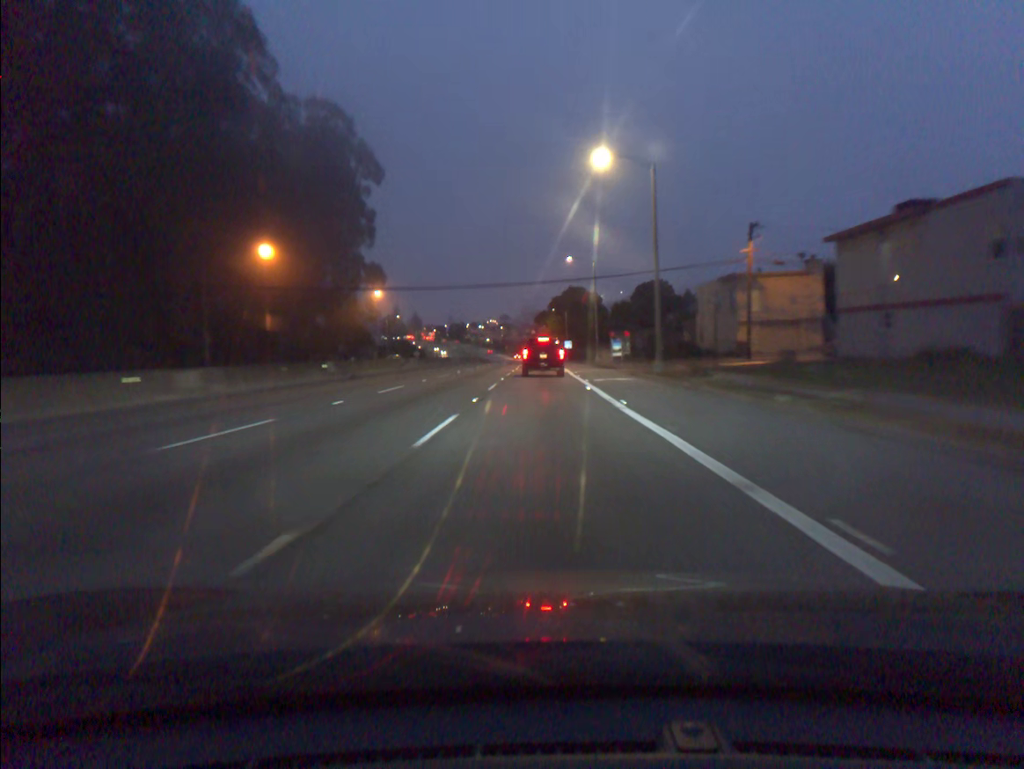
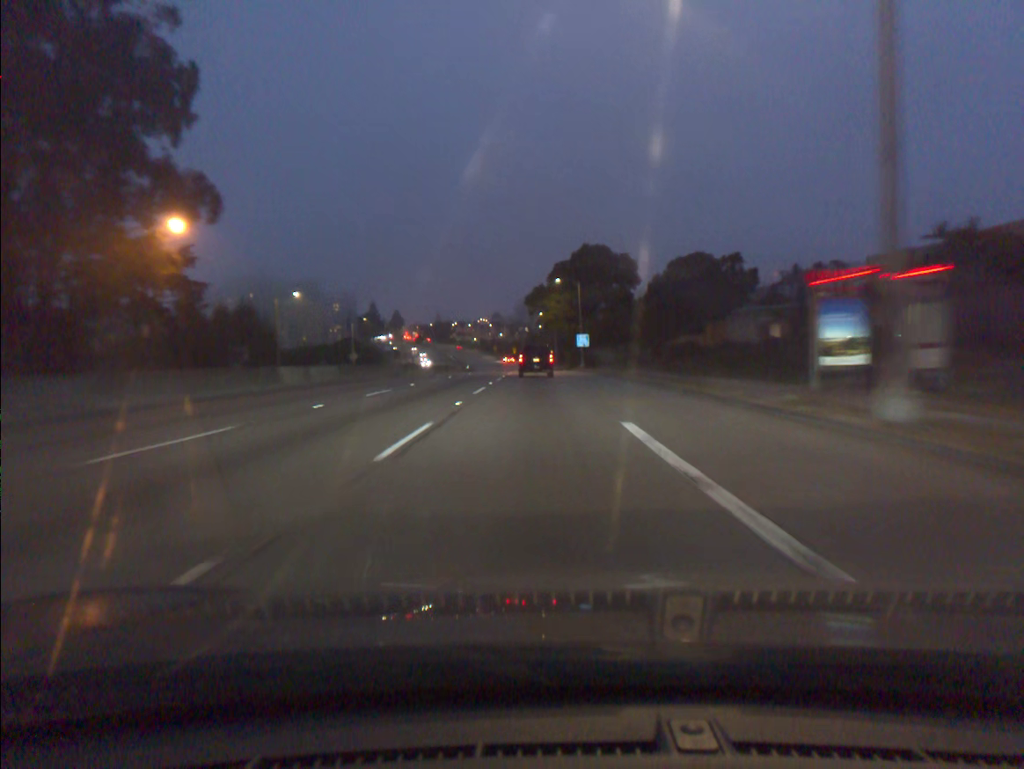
(0.0, +59.8) m; 0°
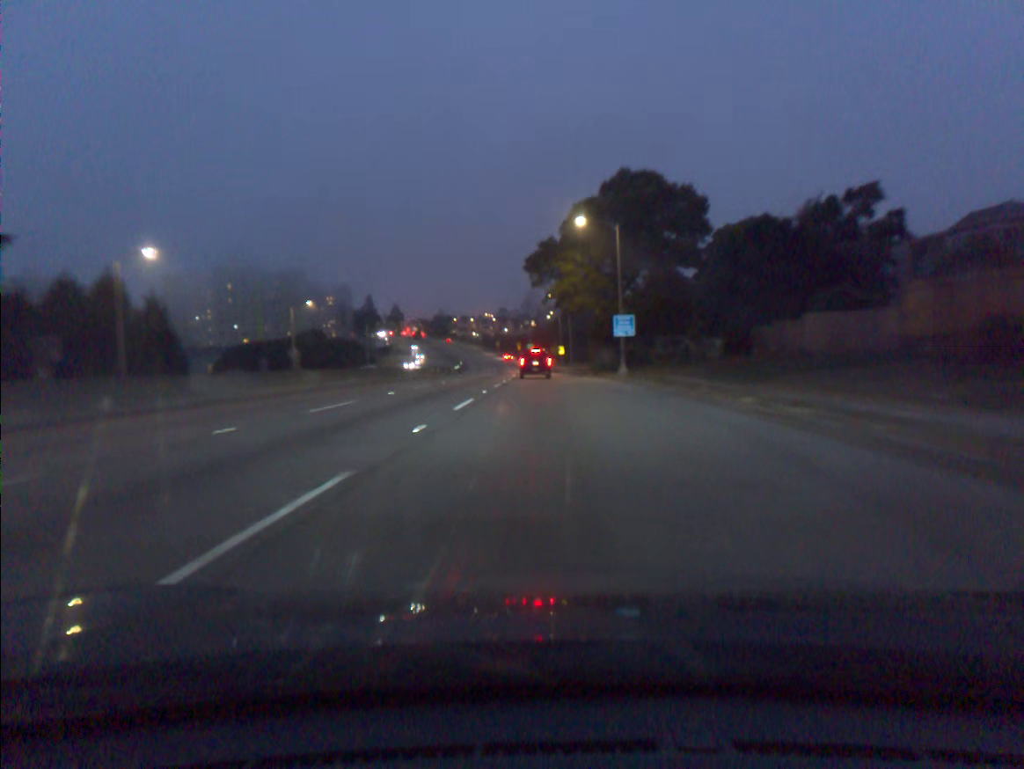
(-0.1, +35.3) m; 0°
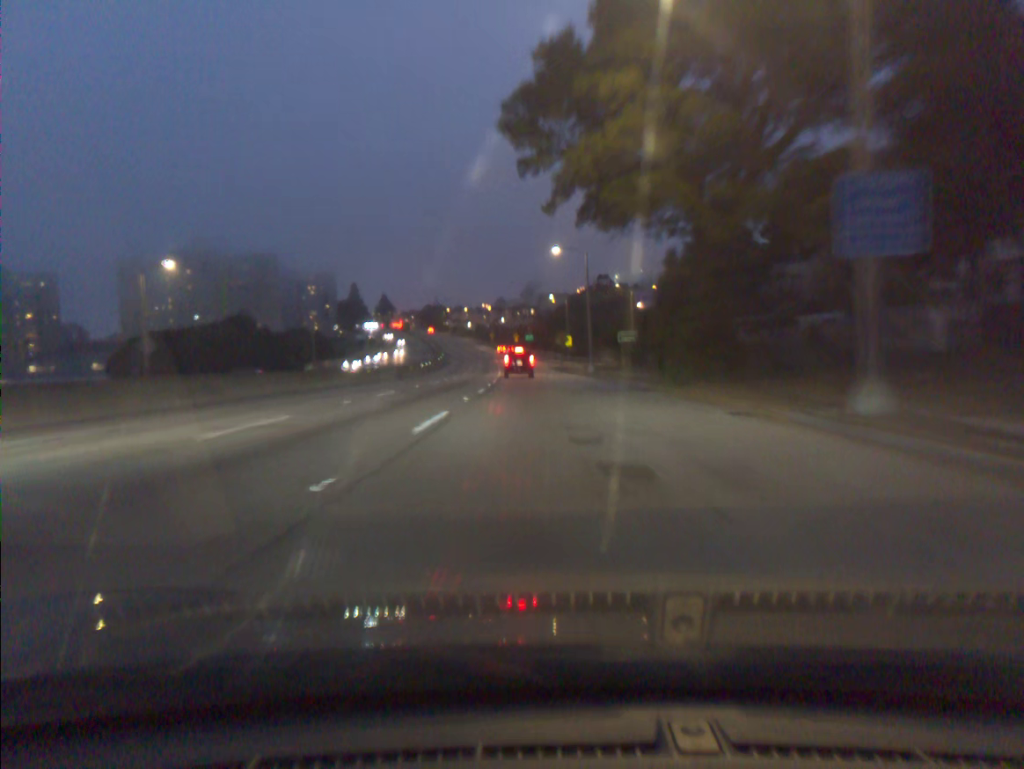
(-0.1, +35.5) m; 0°
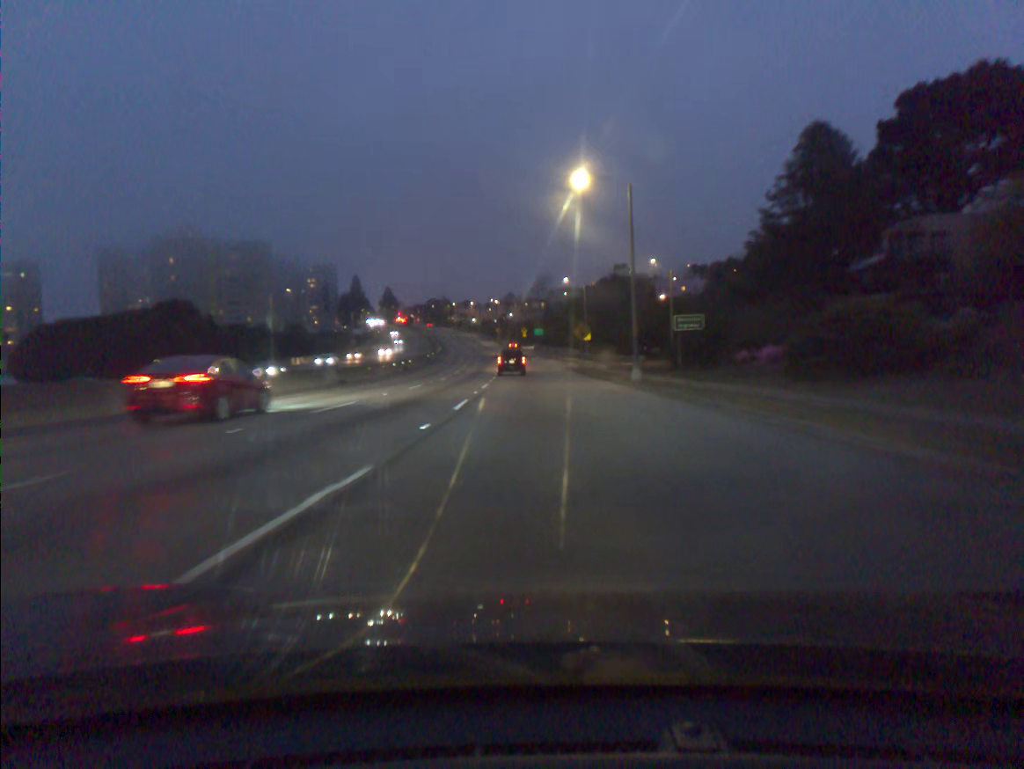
(-0.2, +22.8) m; -1°
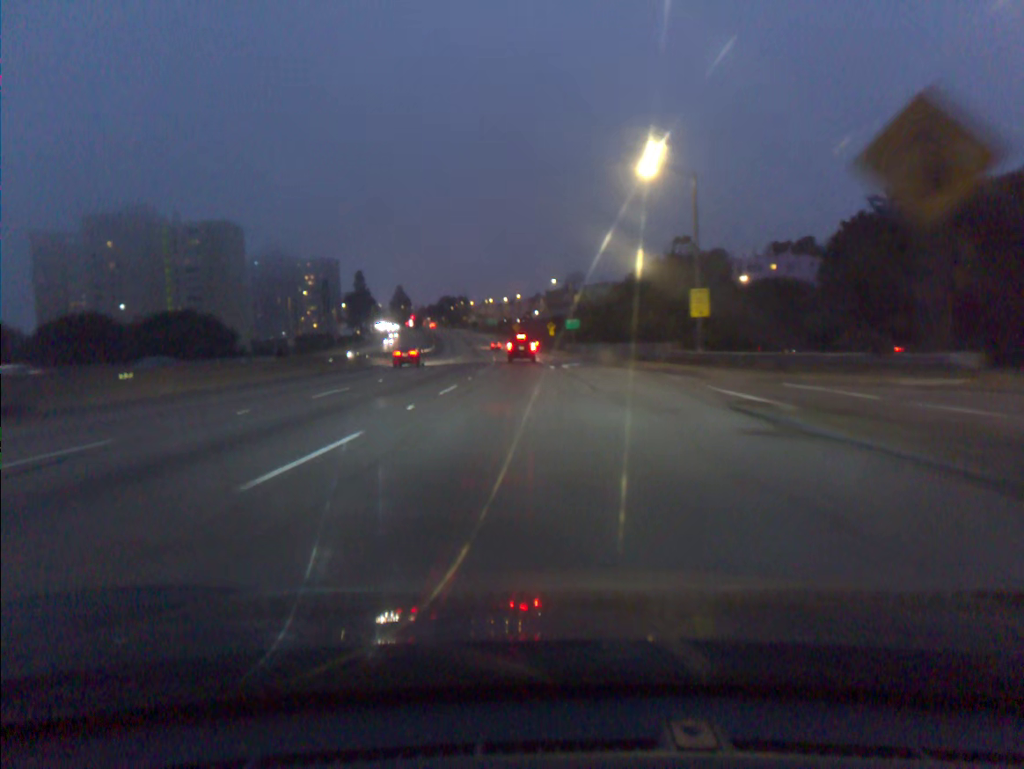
(-0.6, +57.0) m; -2°
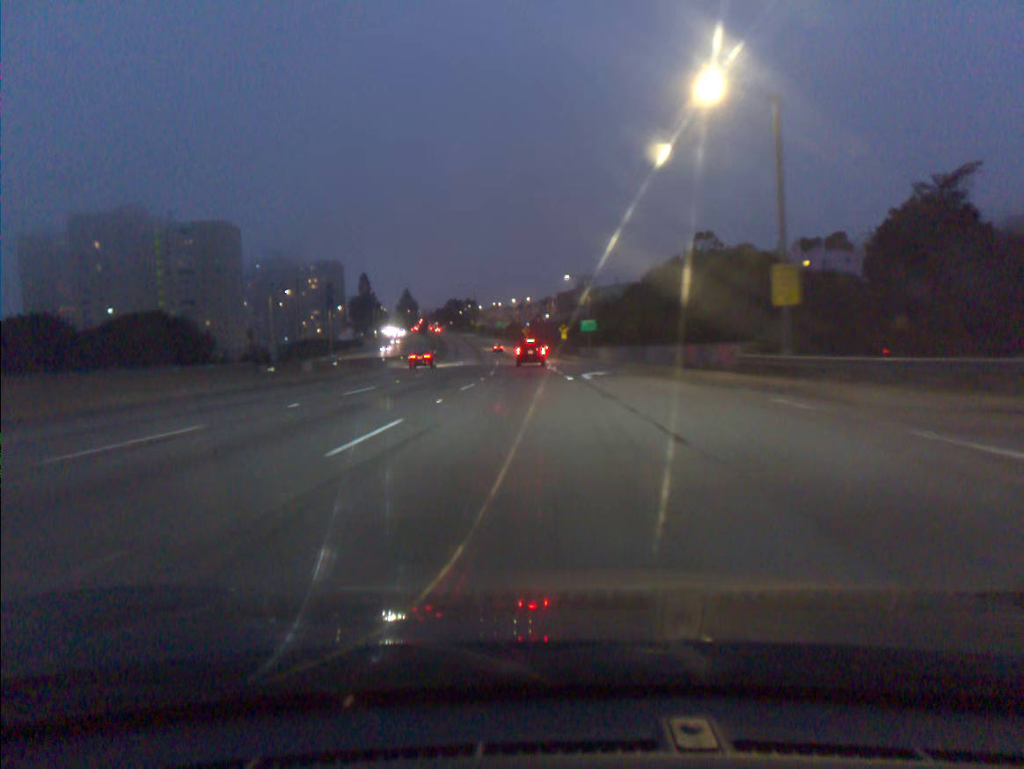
(-0.1, +11.9) m; -1°
